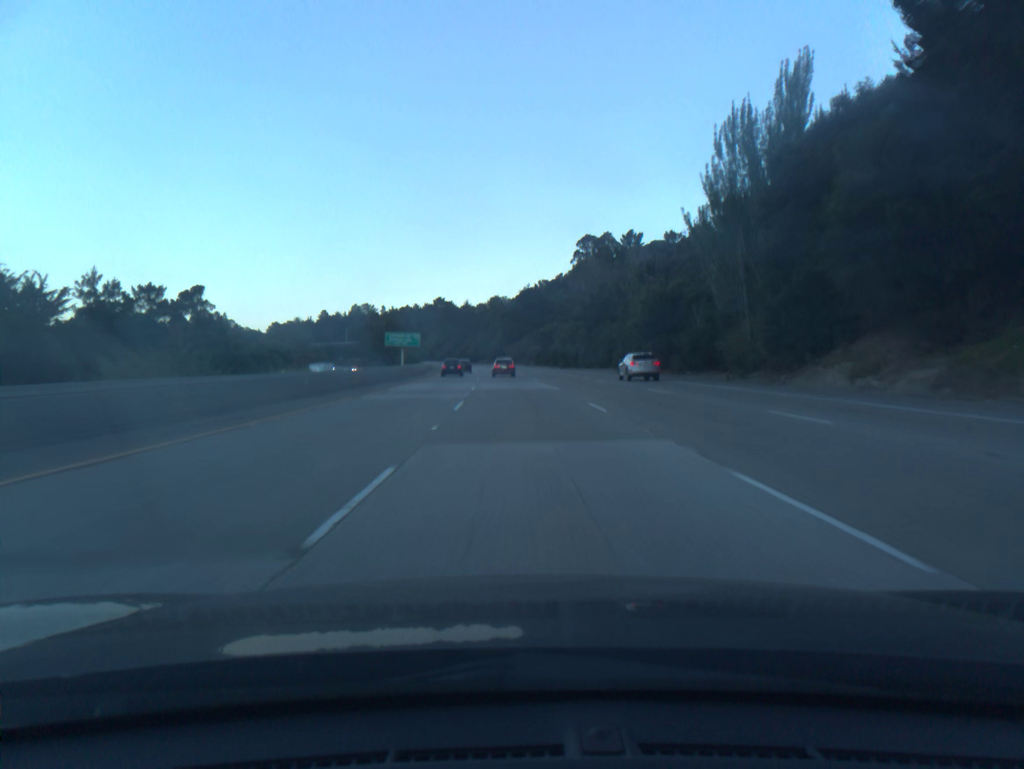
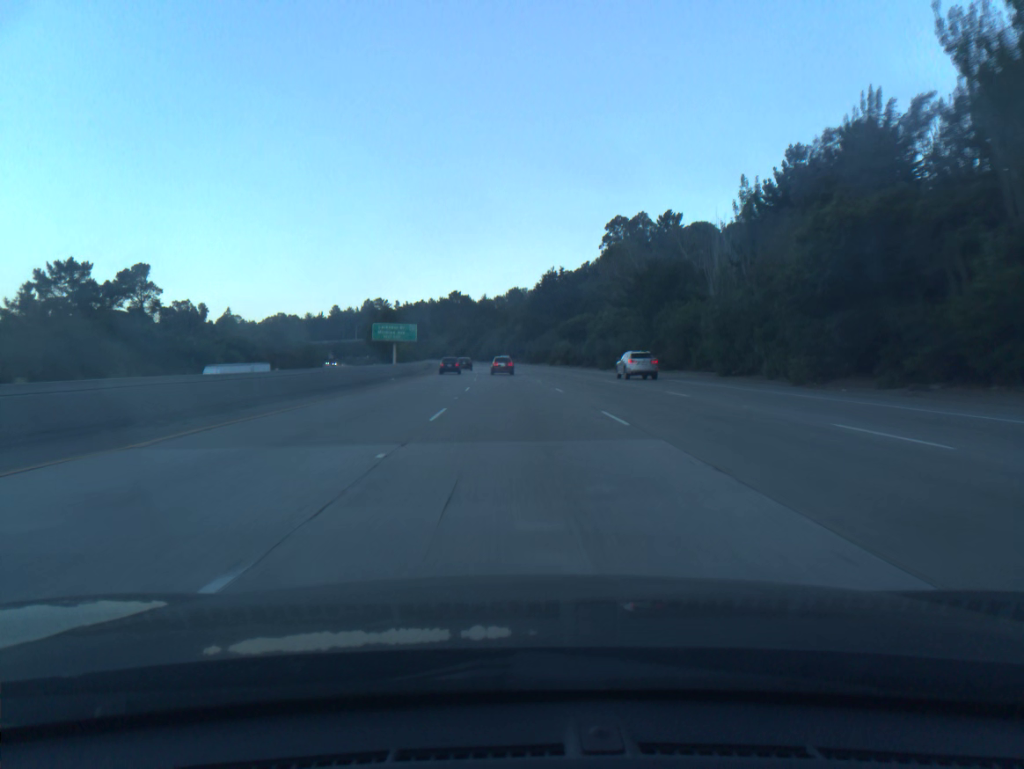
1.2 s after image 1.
(-0.4, +33.7) m; -2°
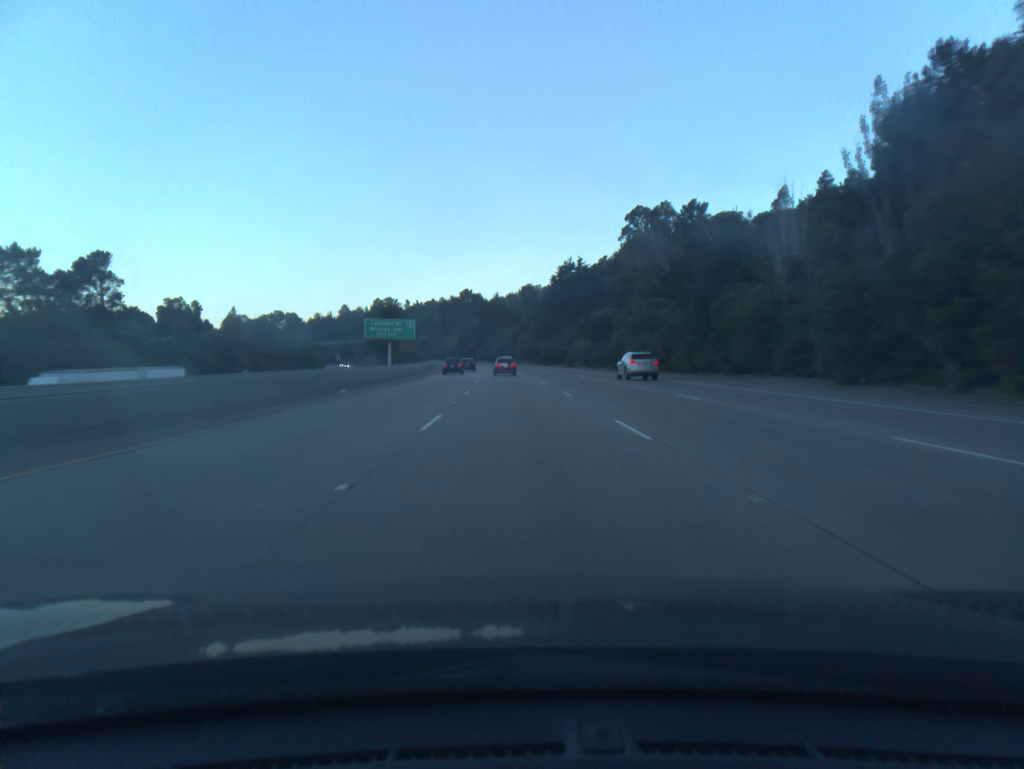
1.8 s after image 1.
(-0.1, +16.9) m; -1°
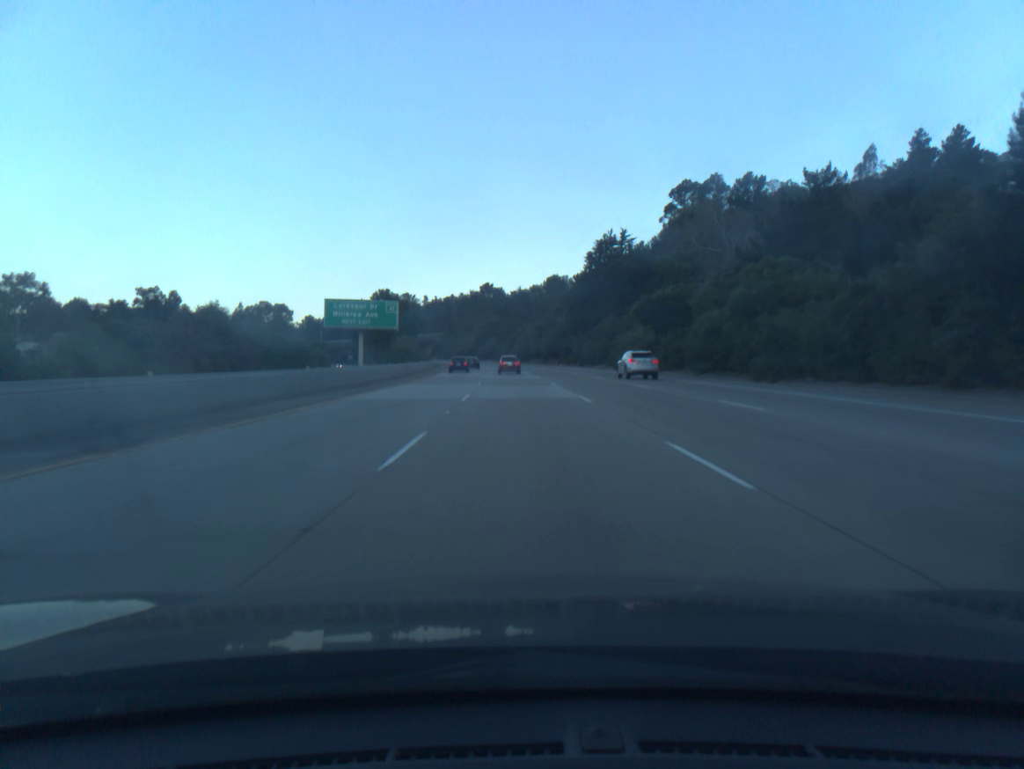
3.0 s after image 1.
(-0.5, +33.8) m; -2°
